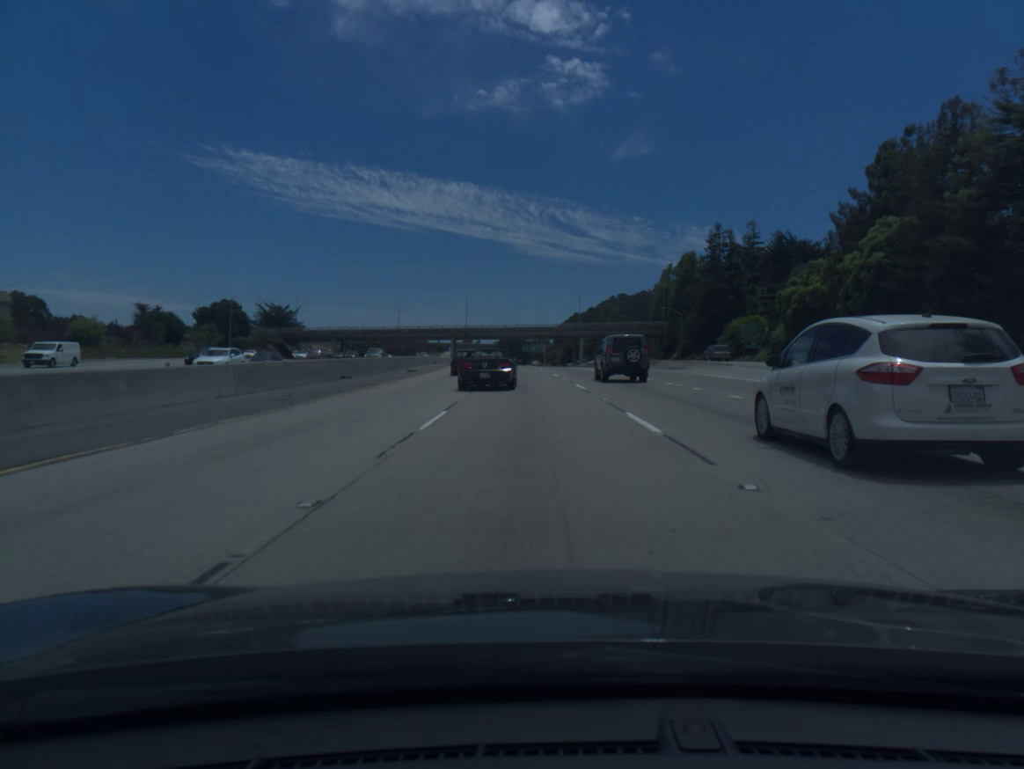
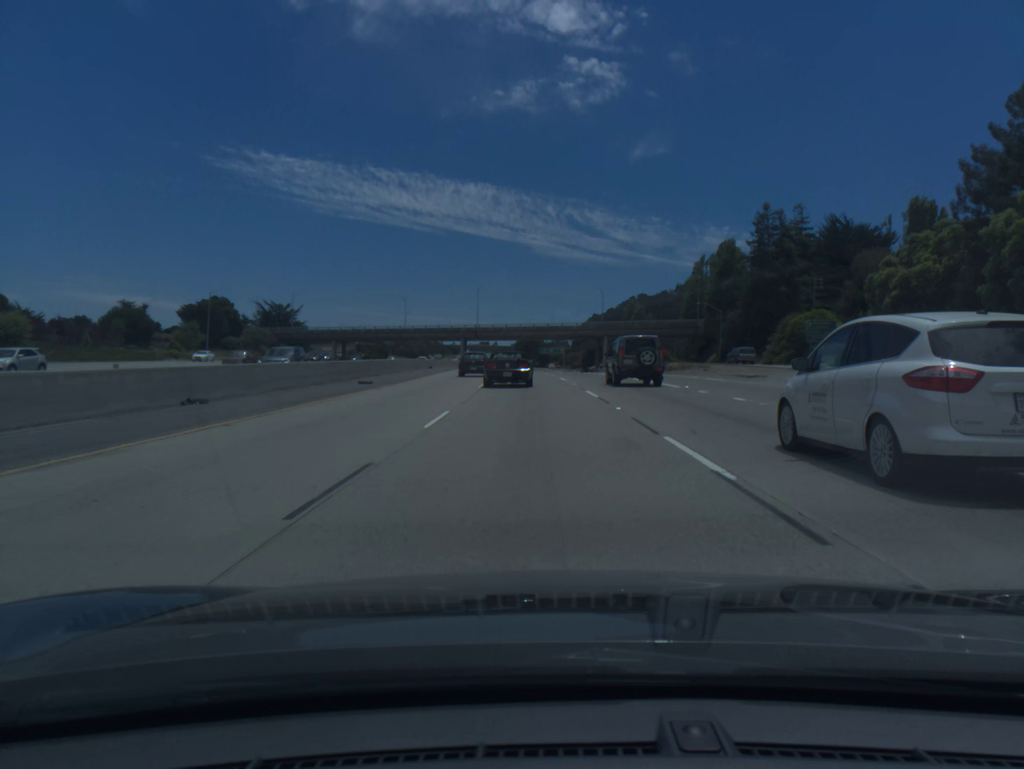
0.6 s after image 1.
(-0.2, +18.1) m; -1°
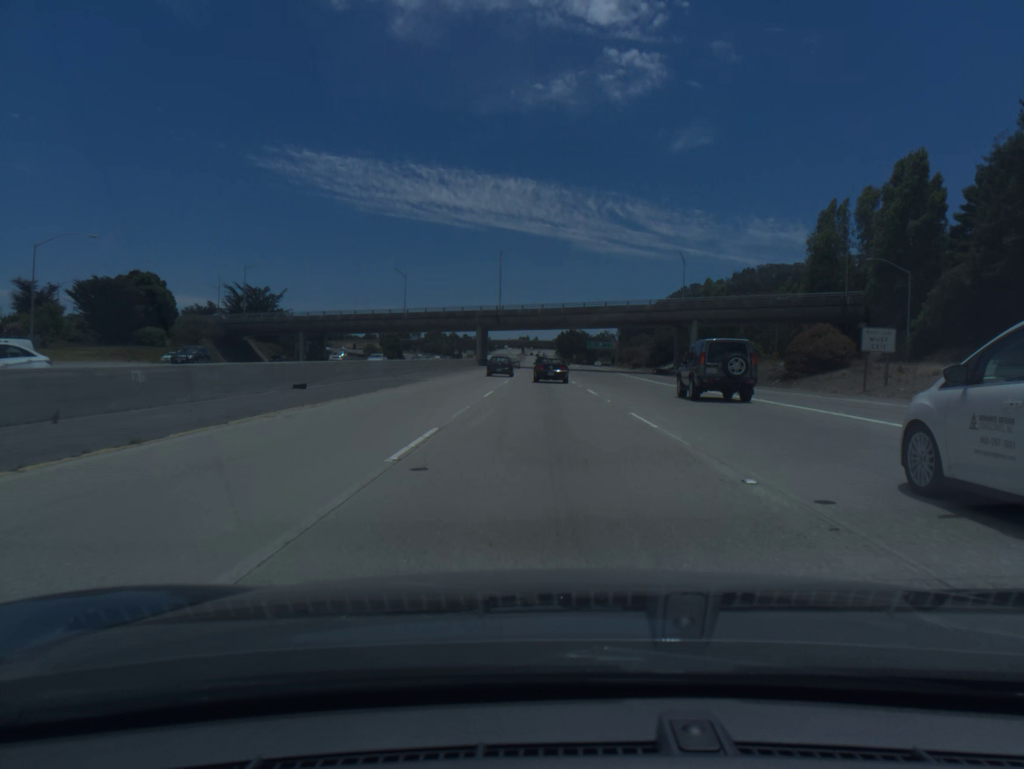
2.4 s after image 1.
(-1.7, +54.3) m; -3°
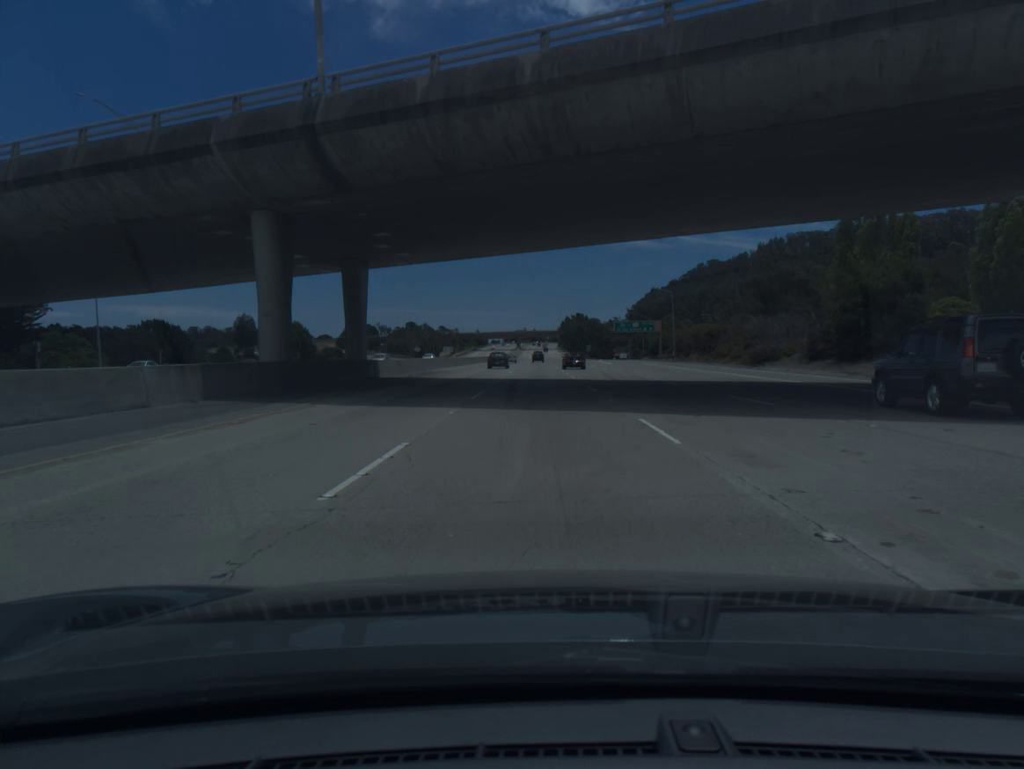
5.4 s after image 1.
(-0.3, +91.5) m; 0°
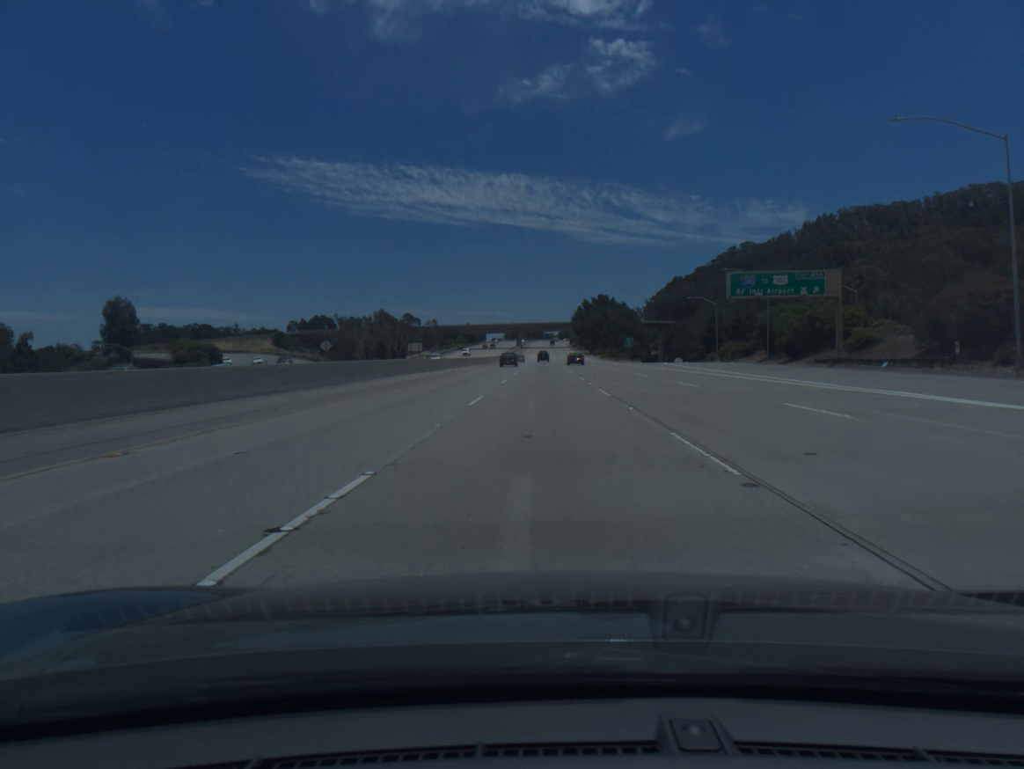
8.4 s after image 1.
(-0.6, +91.7) m; -1°
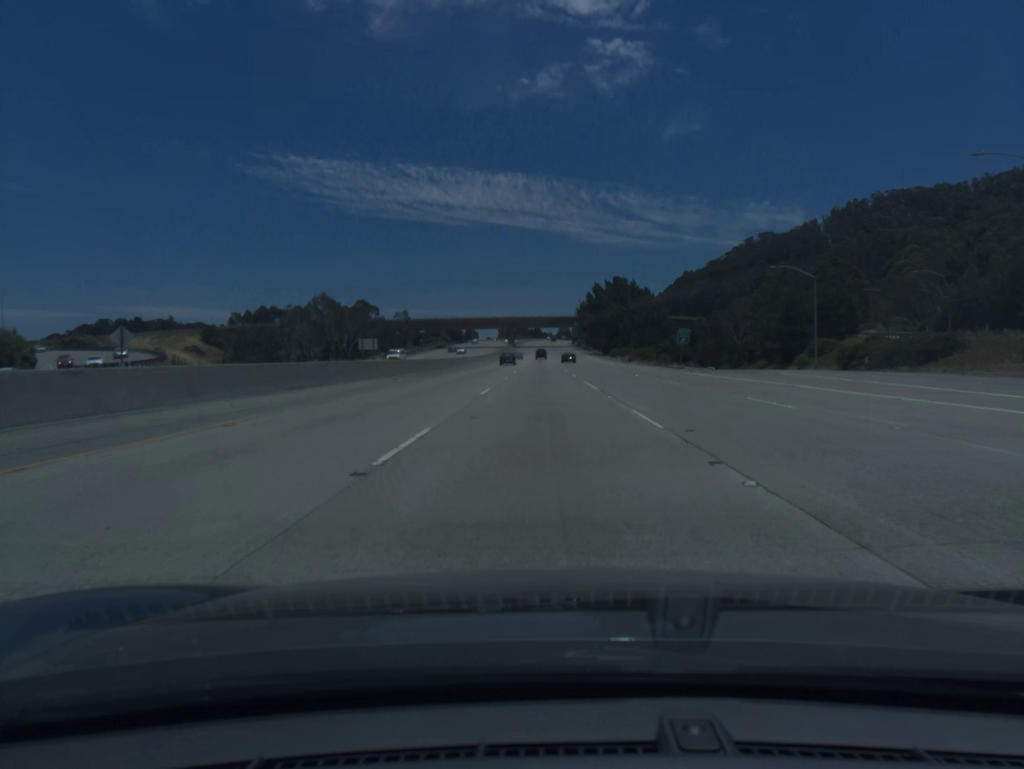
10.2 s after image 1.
(+0.1, +54.8) m; 0°
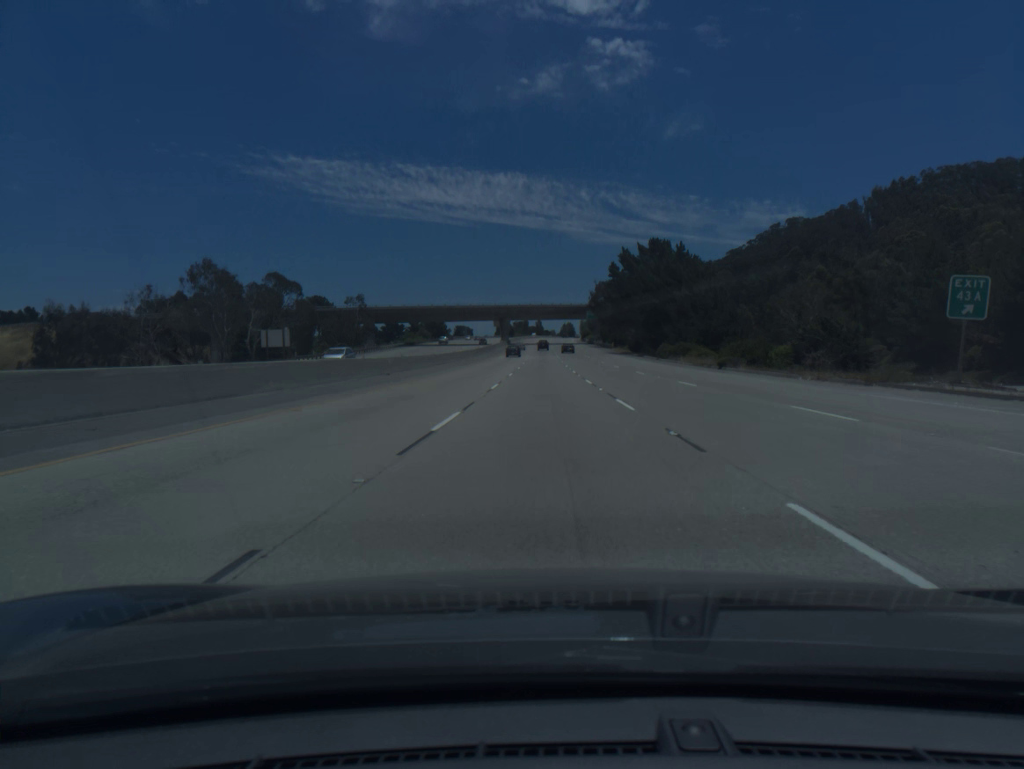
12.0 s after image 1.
(0.0, +54.8) m; 0°
